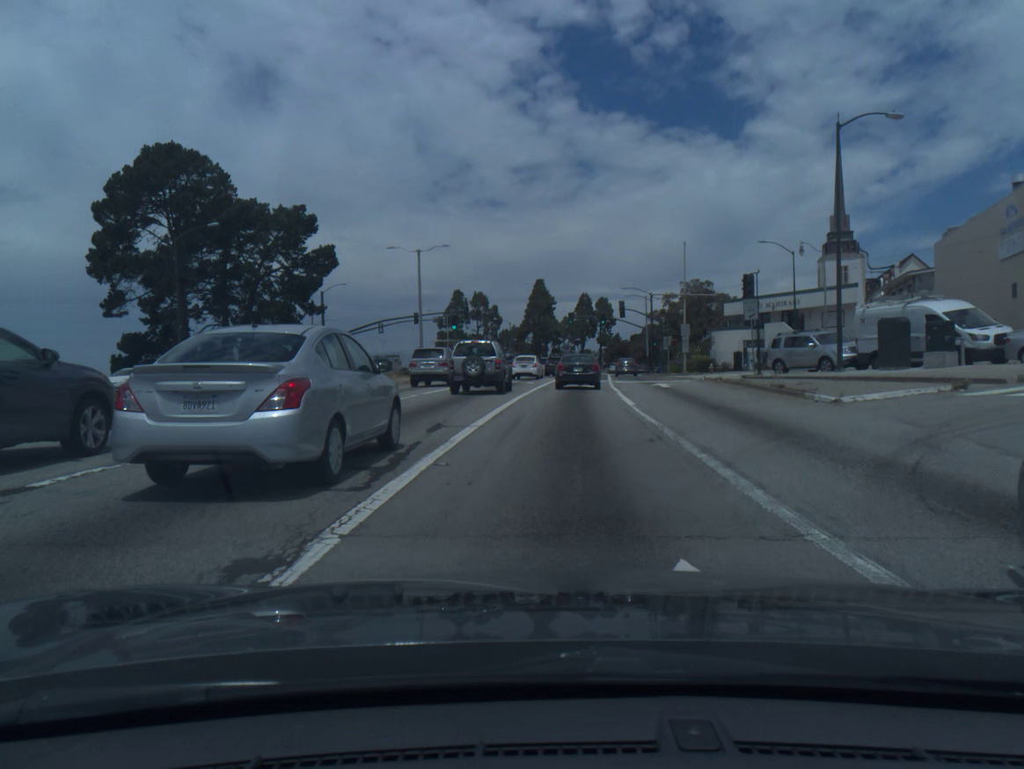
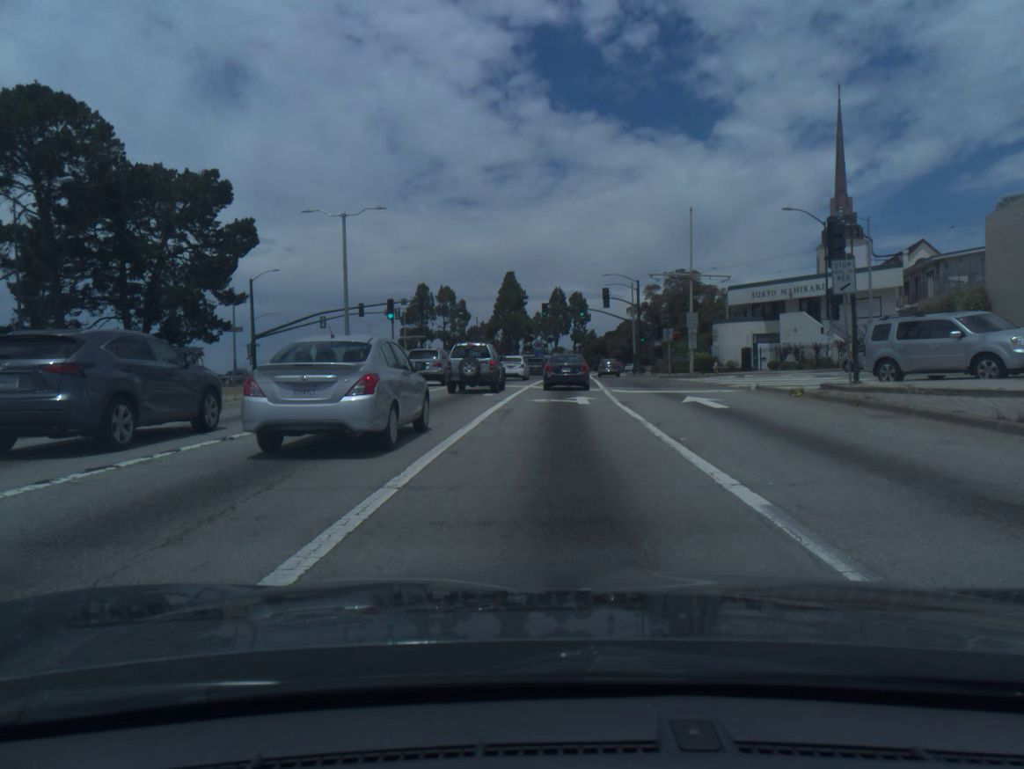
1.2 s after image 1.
(+0.3, +13.5) m; +2°
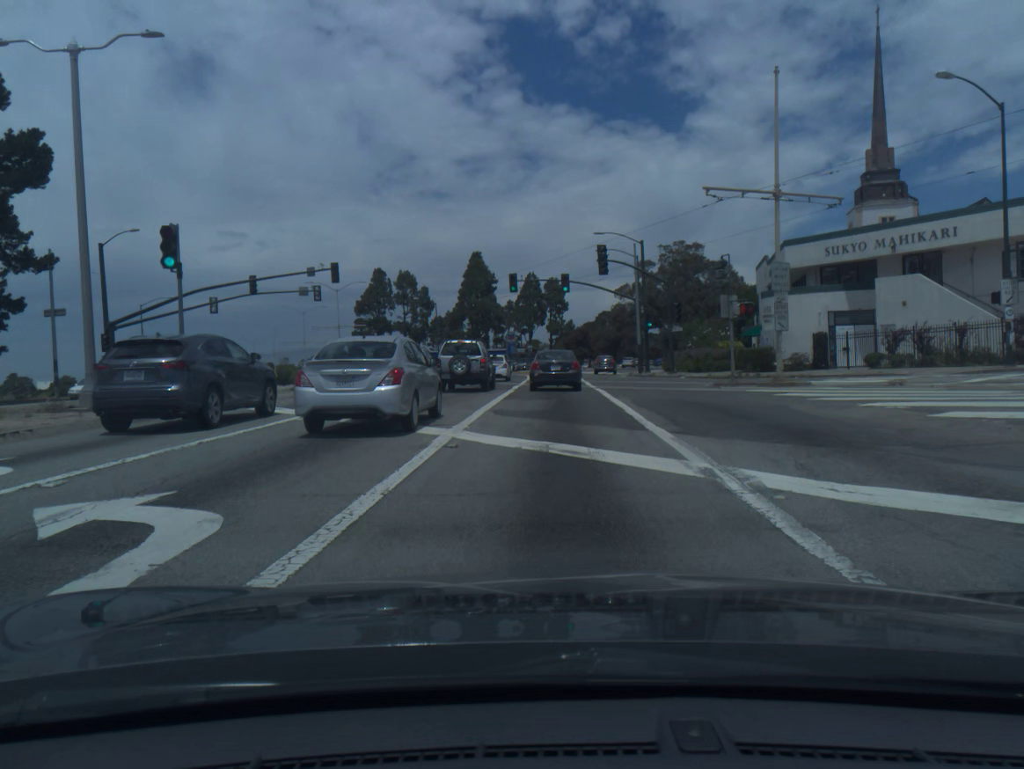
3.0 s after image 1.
(+0.4, +21.8) m; +2°
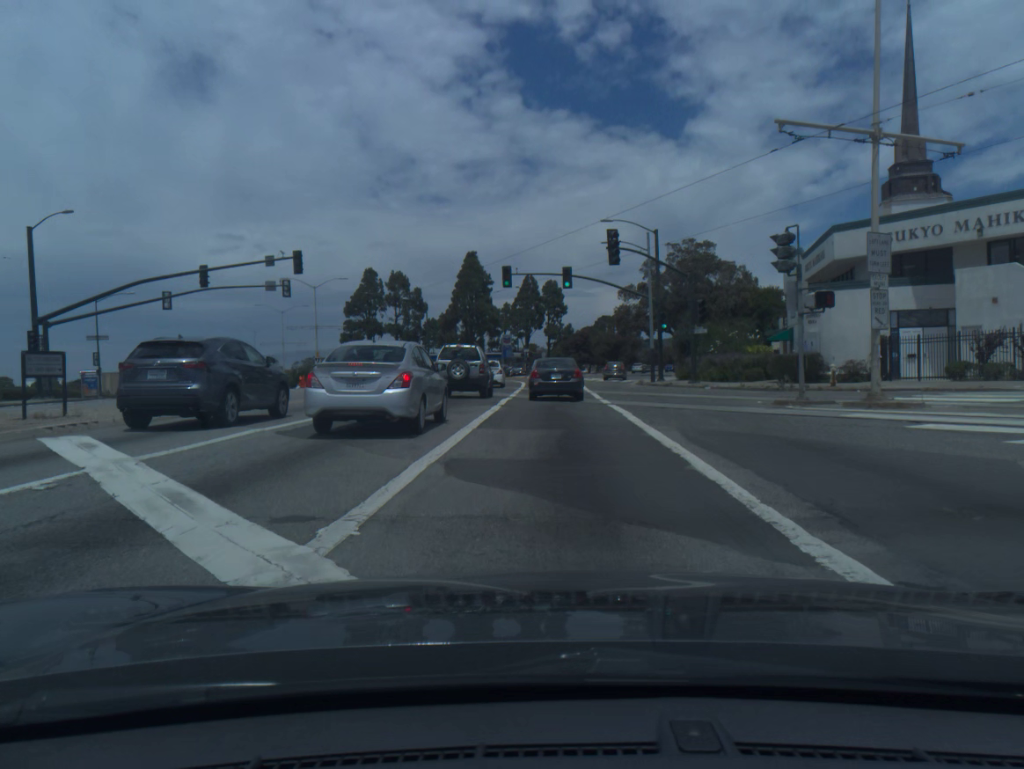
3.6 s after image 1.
(0.0, +7.5) m; 0°
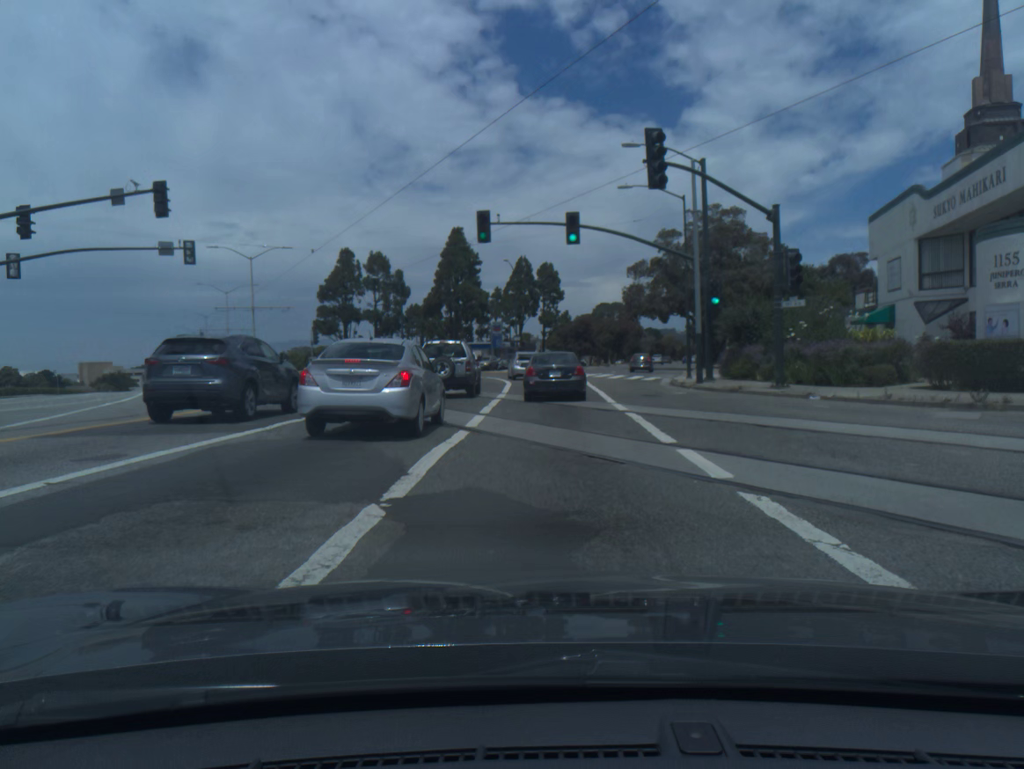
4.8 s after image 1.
(+0.1, +15.2) m; +1°
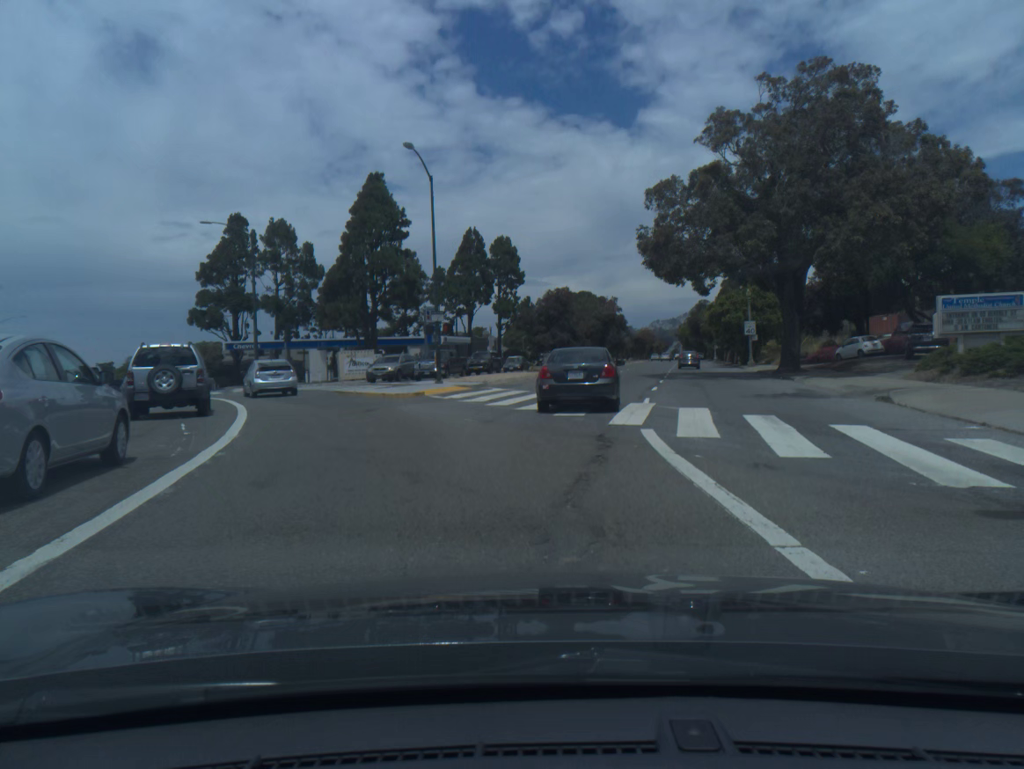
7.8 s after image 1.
(+0.4, +38.0) m; +4°
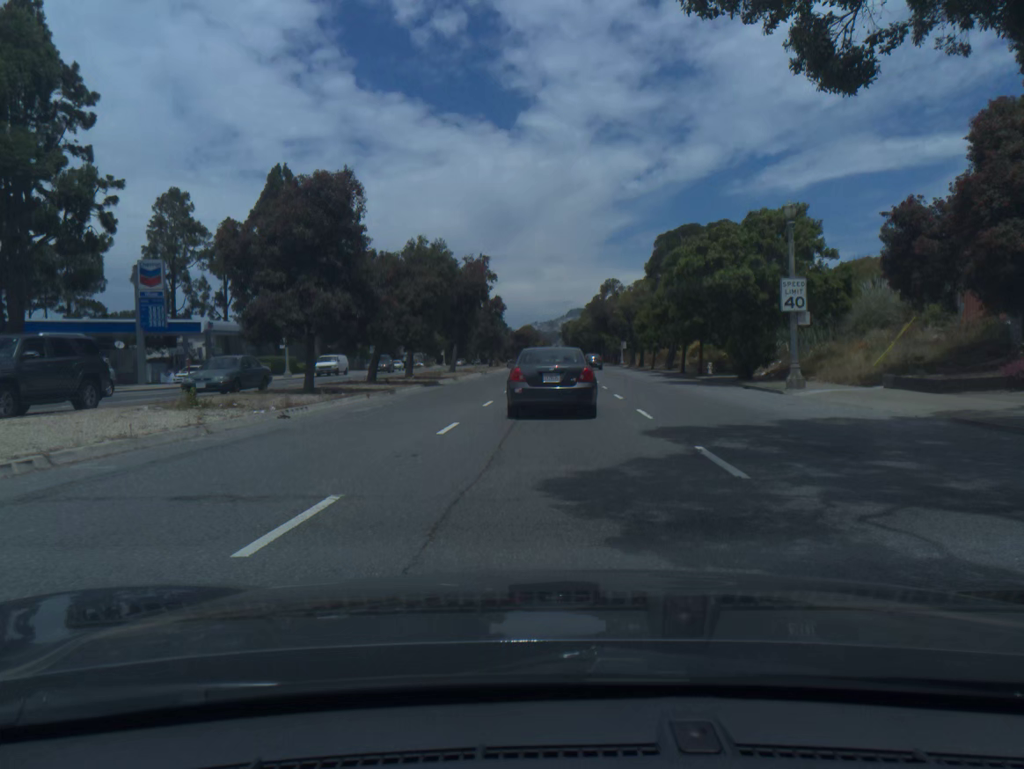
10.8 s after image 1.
(+3.8, +40.6) m; +8°
